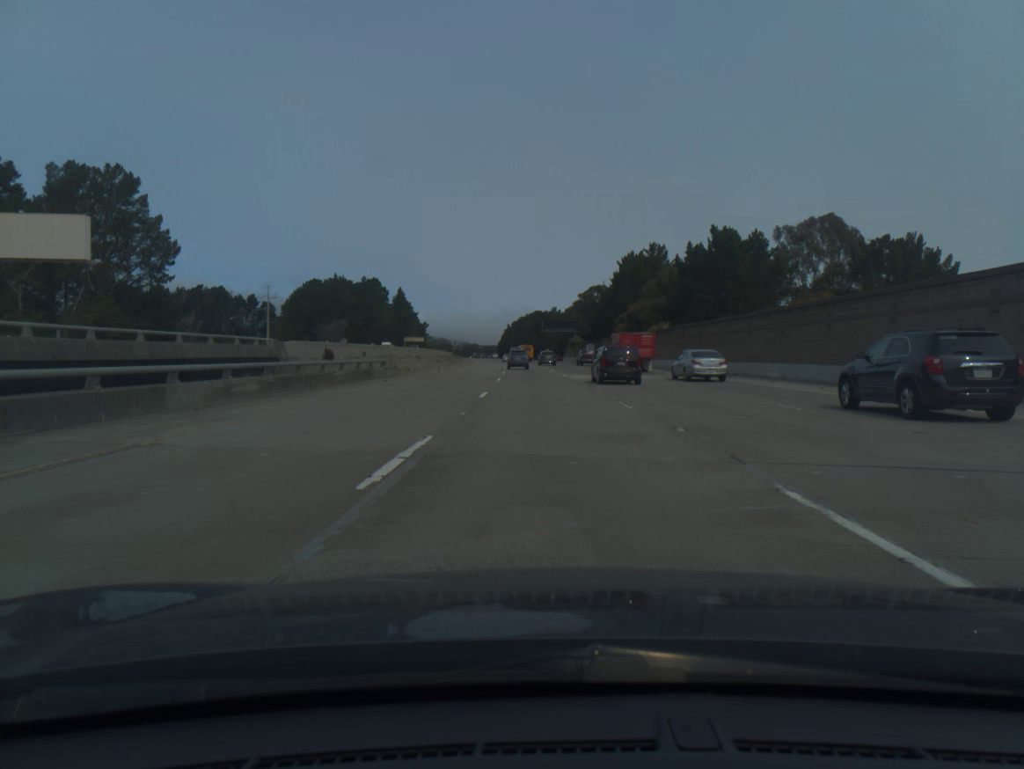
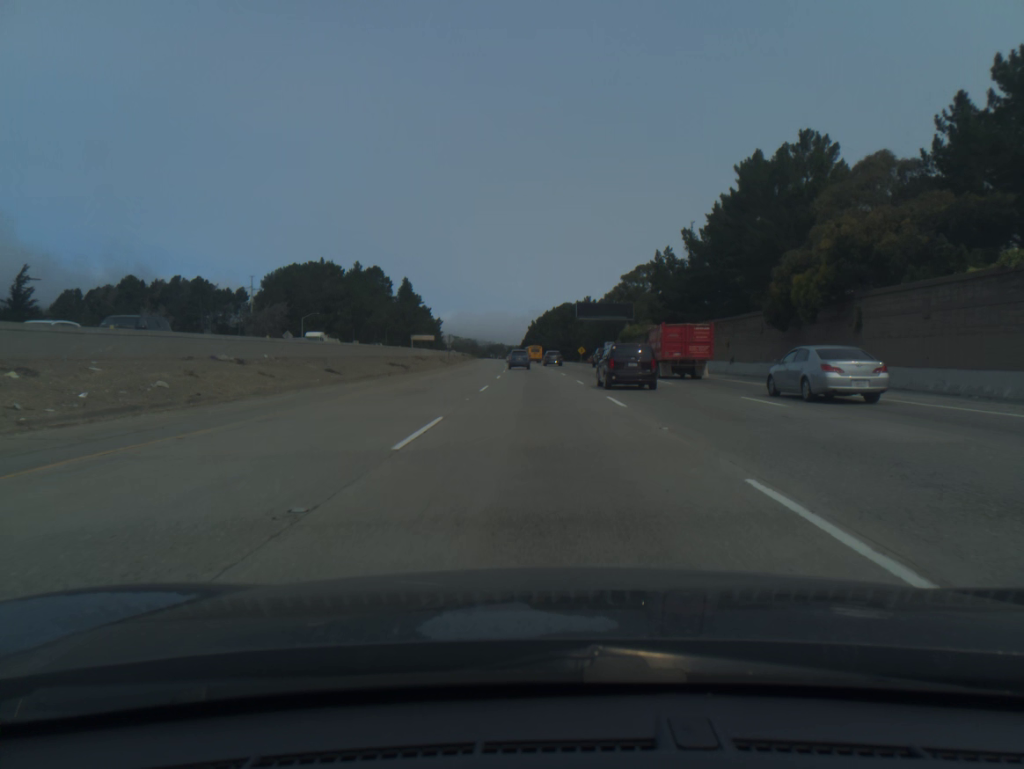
(-0.7, +57.0) m; -2°
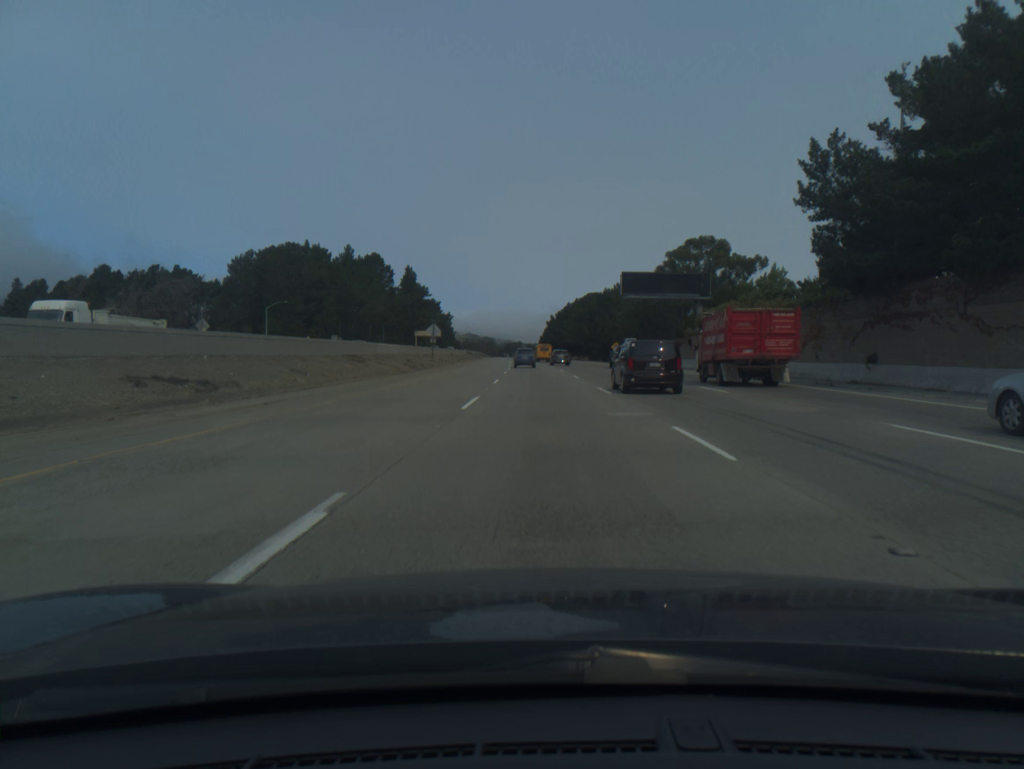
(-0.5, +37.9) m; -1°
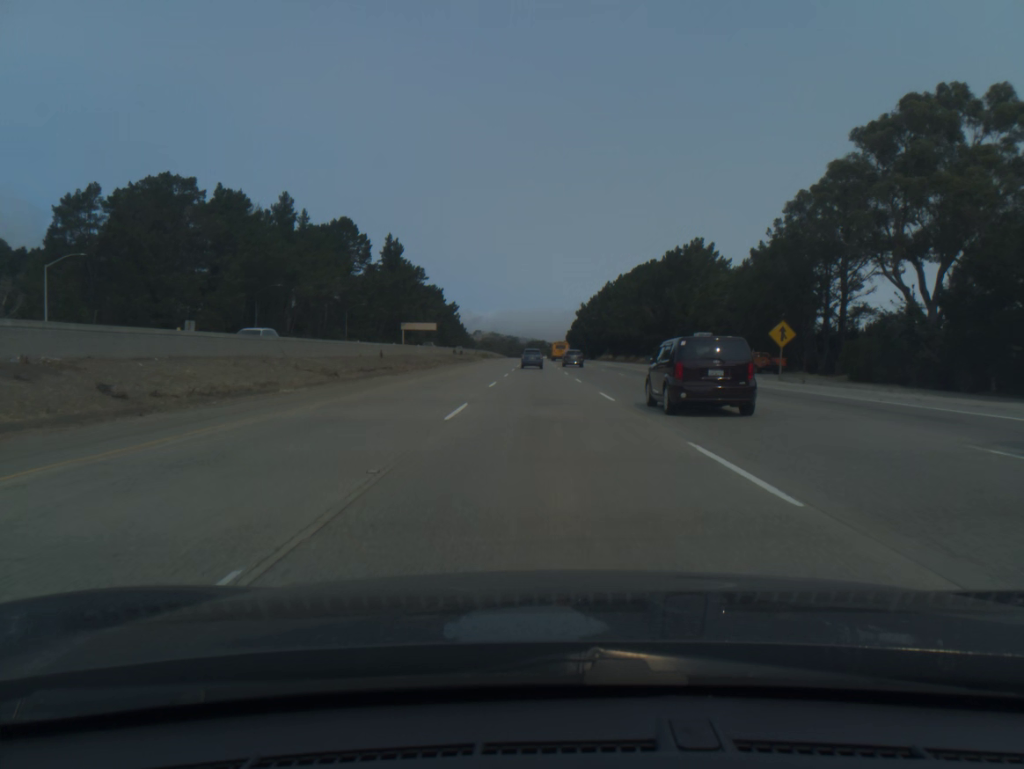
(-1.2, +75.7) m; -2°
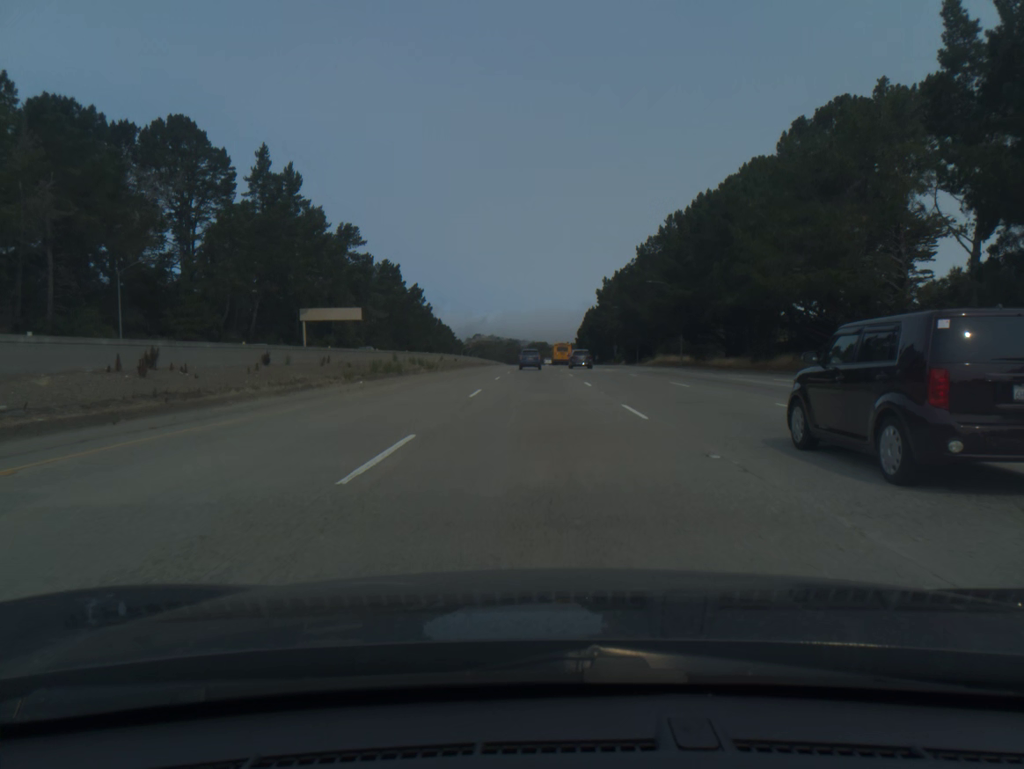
(-0.5, +94.3) m; 0°
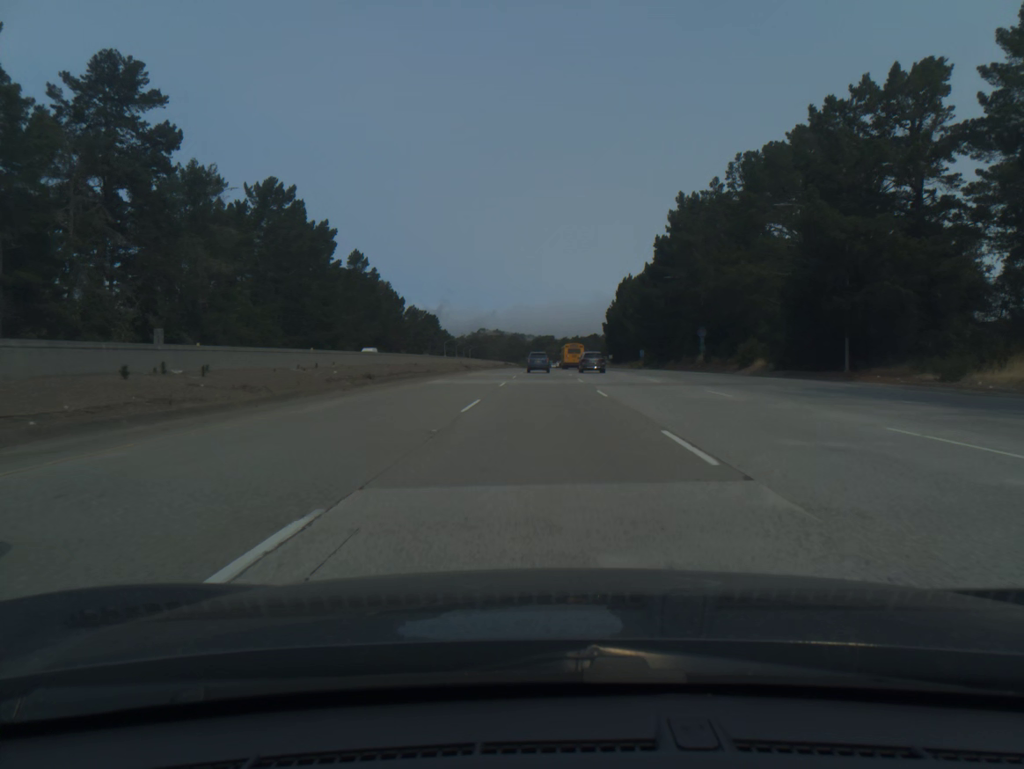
(-0.6, +93.5) m; 0°
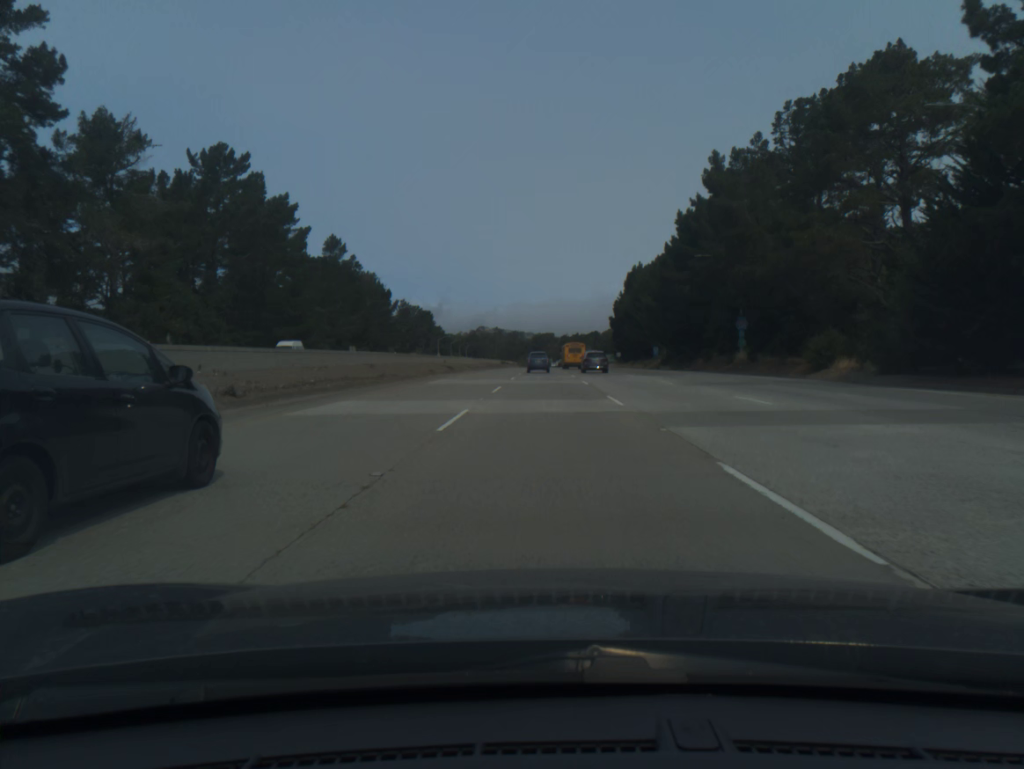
(0.0, +18.6) m; 0°
